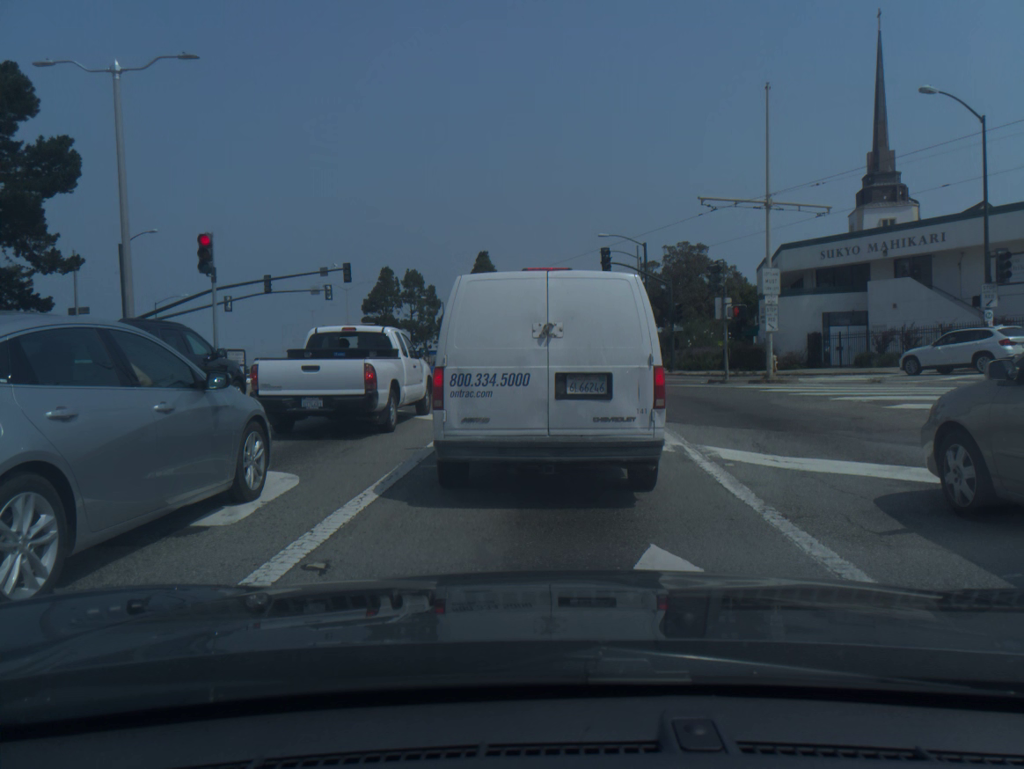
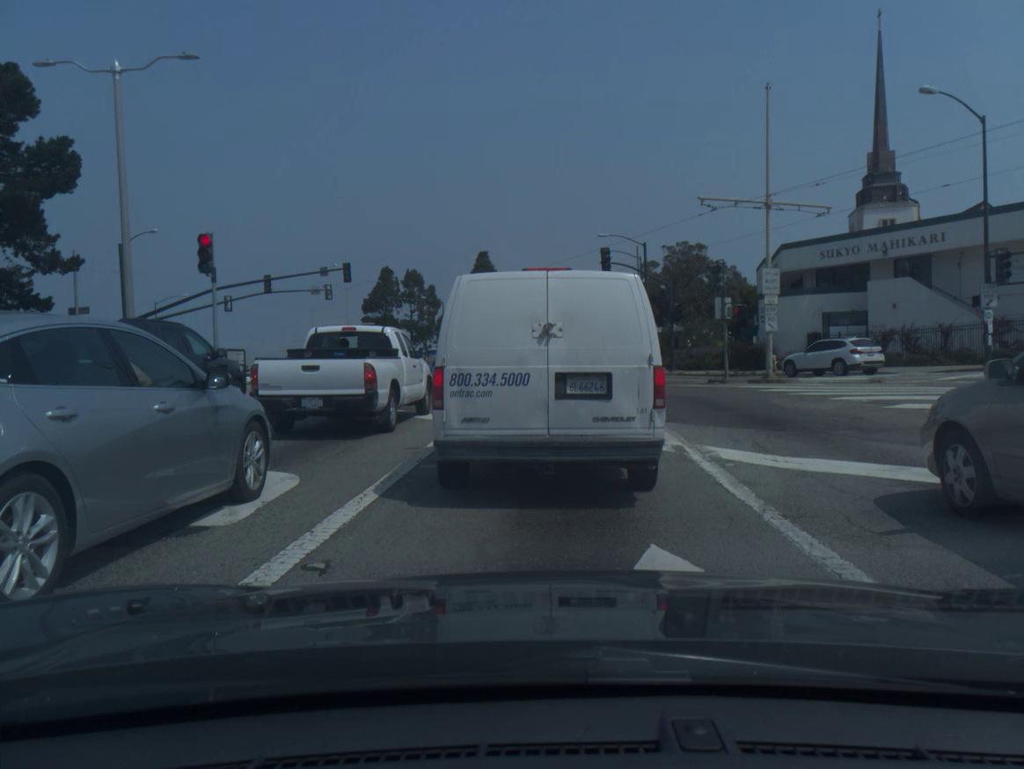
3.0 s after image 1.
(0.0, 0.0) m; 0°
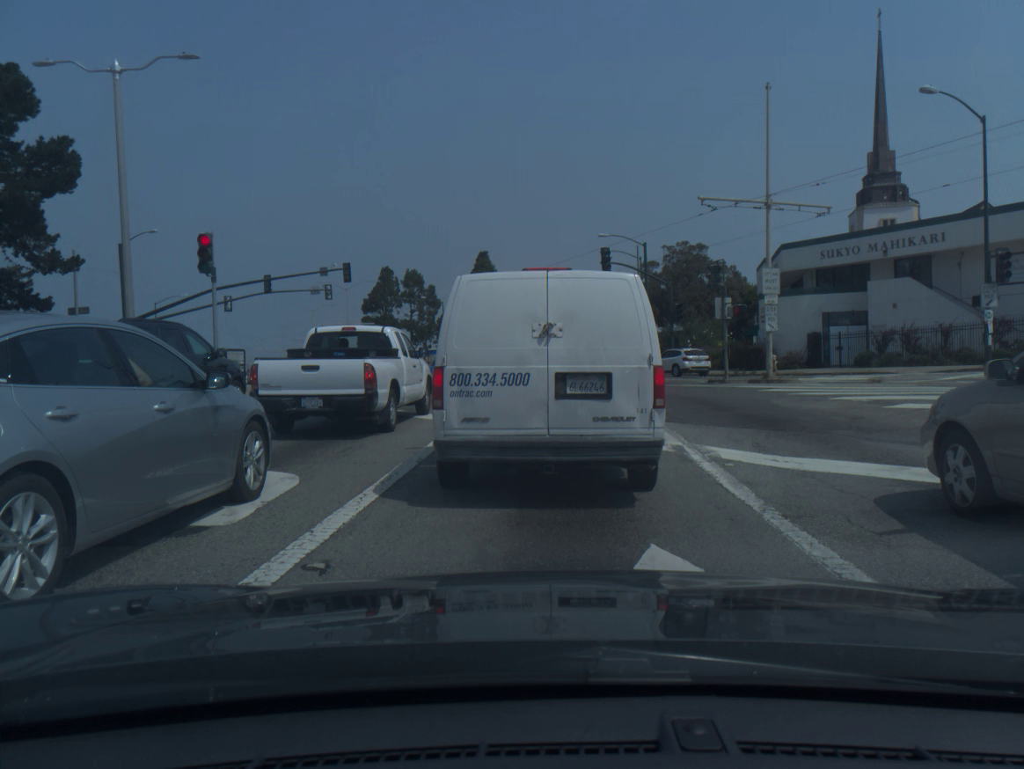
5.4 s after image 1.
(0.0, 0.0) m; 0°
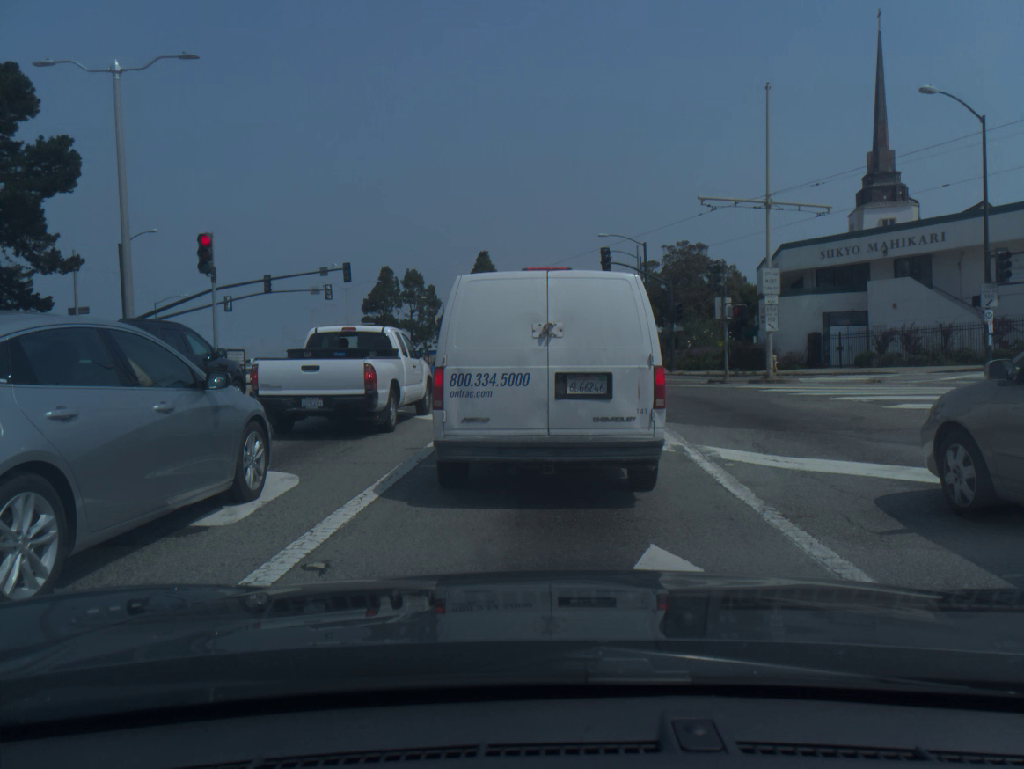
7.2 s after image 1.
(0.0, 0.0) m; 0°
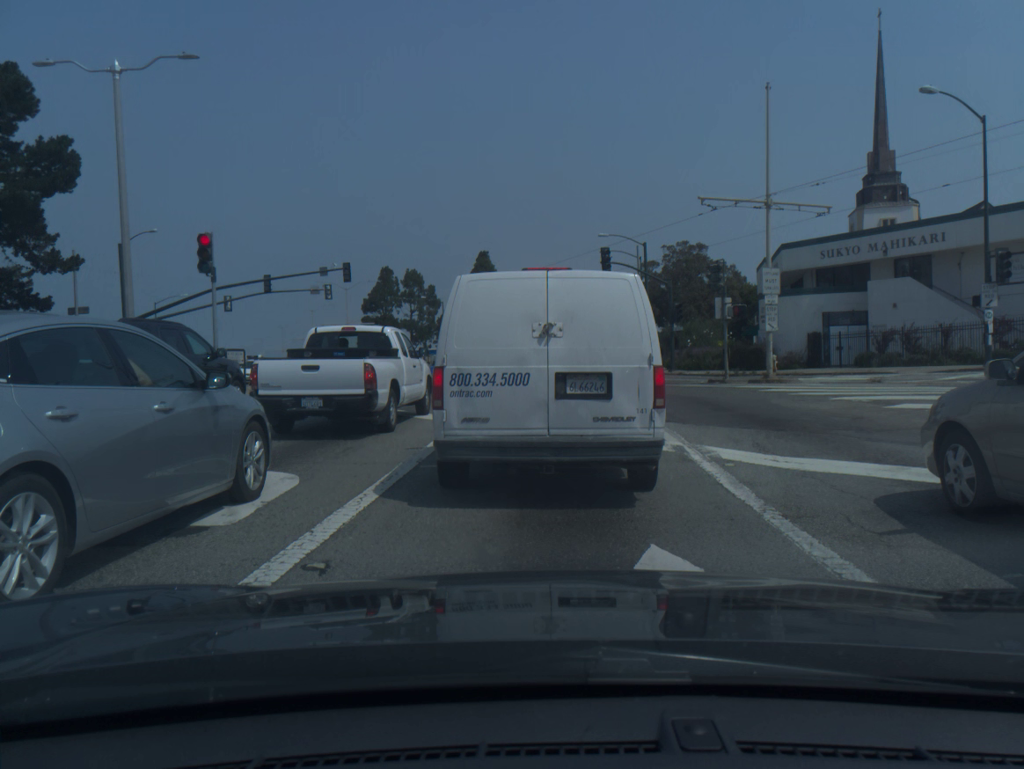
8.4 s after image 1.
(0.0, 0.0) m; 0°
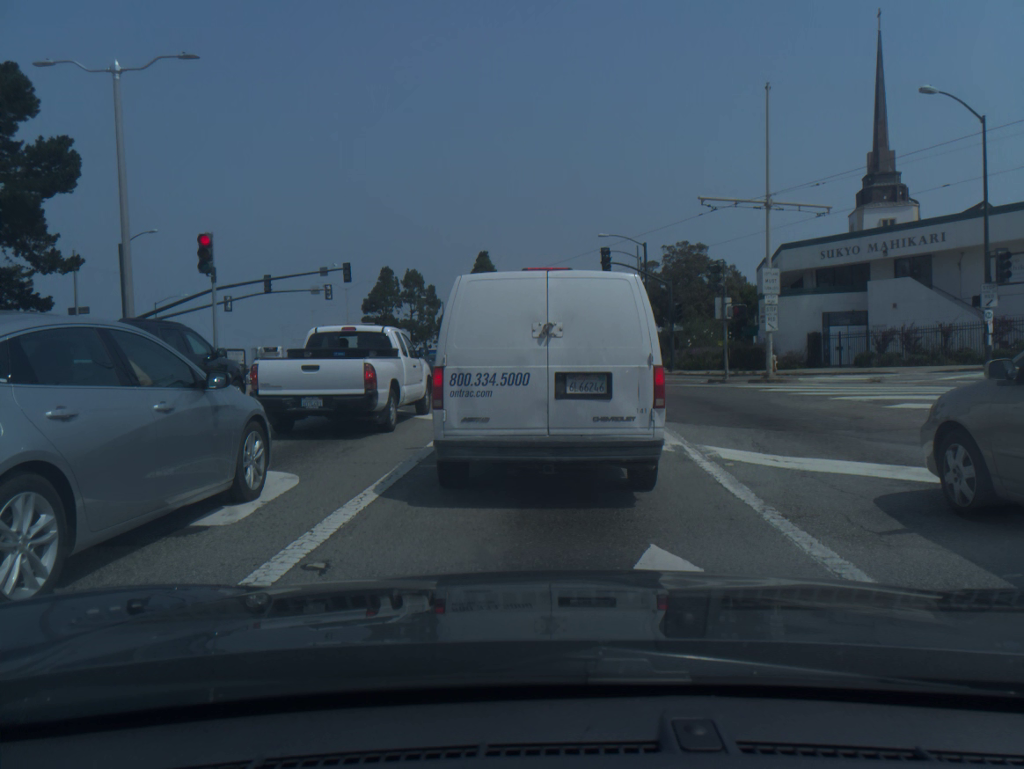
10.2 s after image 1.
(0.0, 0.0) m; 0°
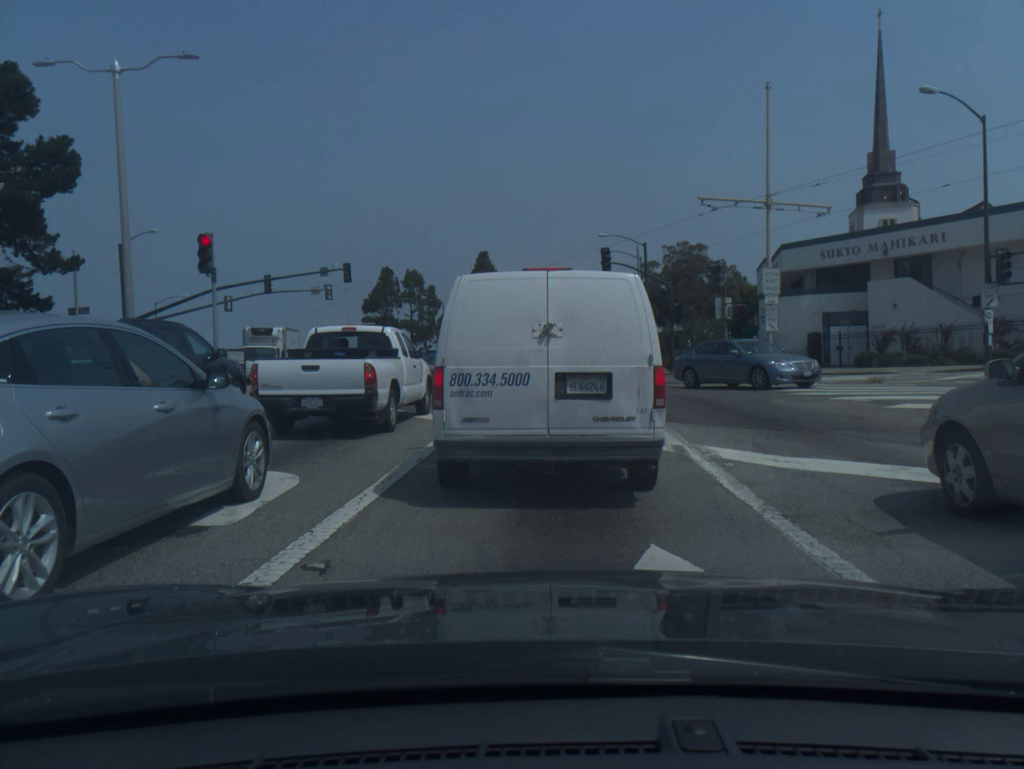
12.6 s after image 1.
(0.0, 0.0) m; 0°
